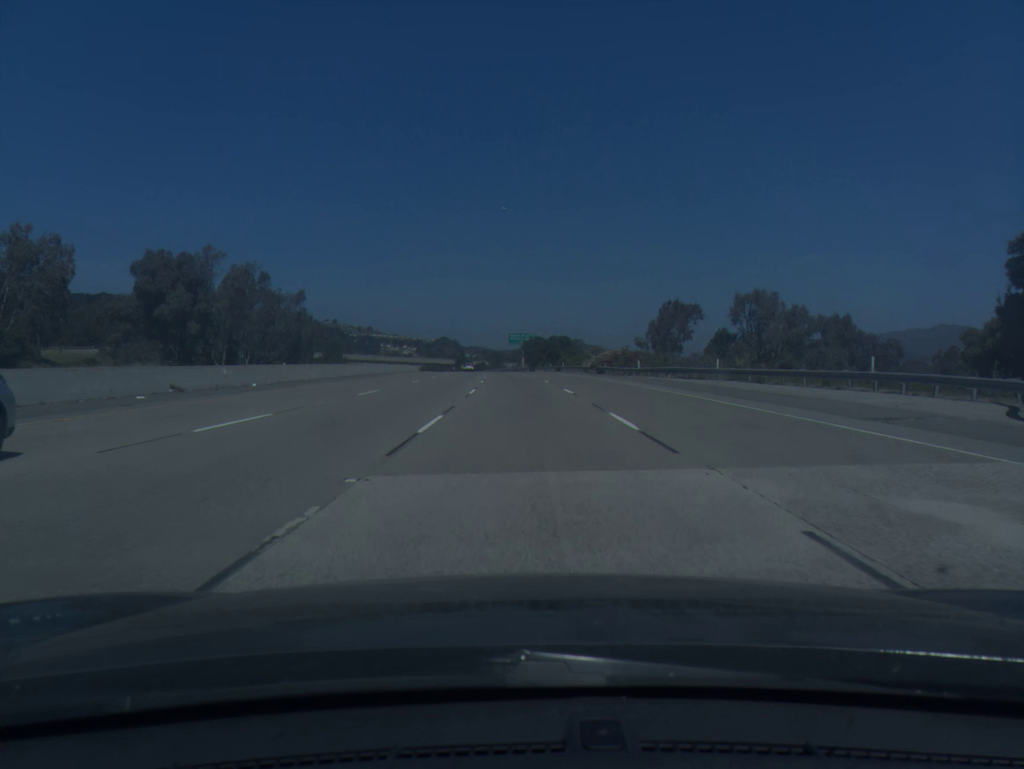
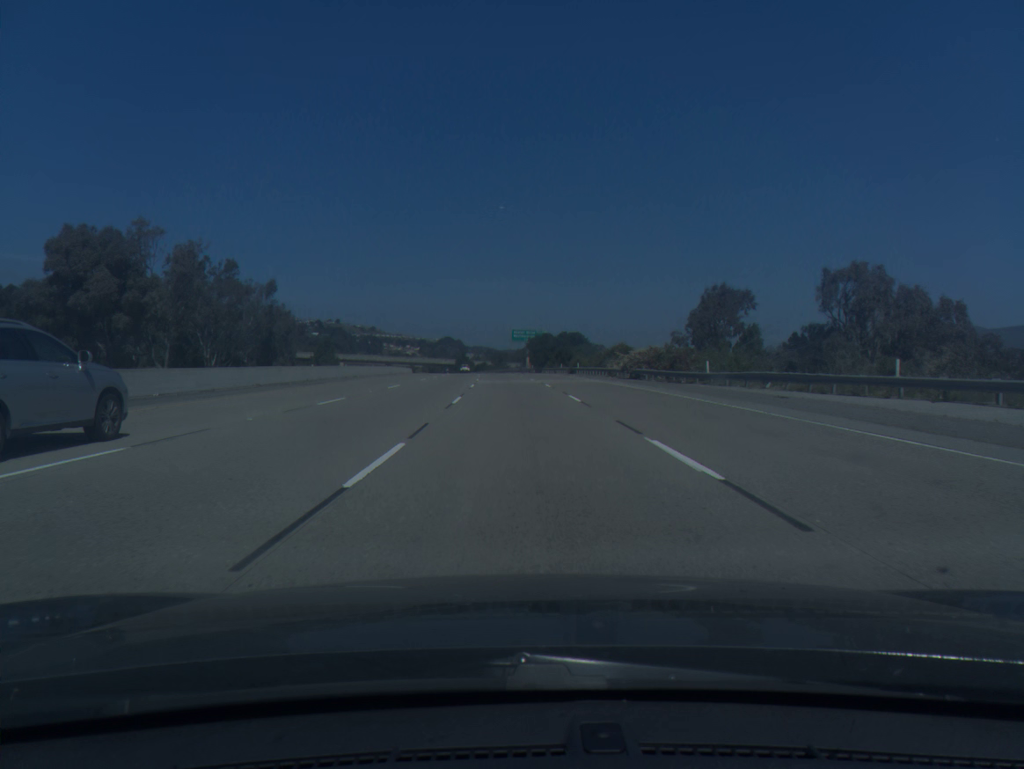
(0.0, +20.1) m; 0°
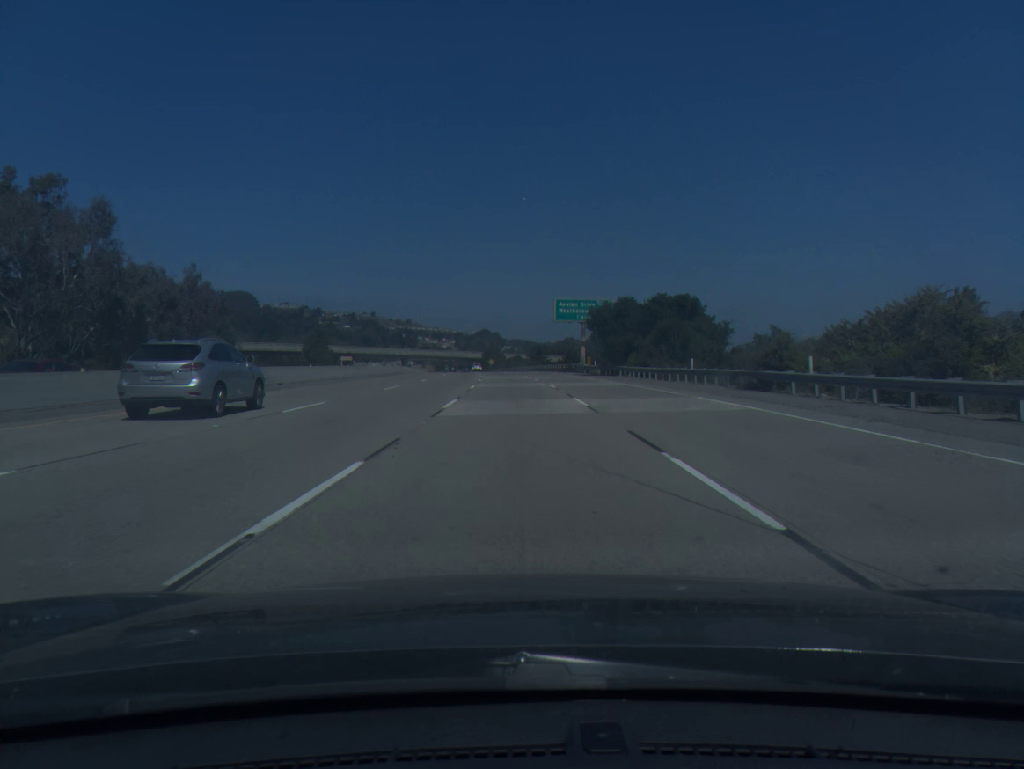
(-1.2, +60.4) m; -3°
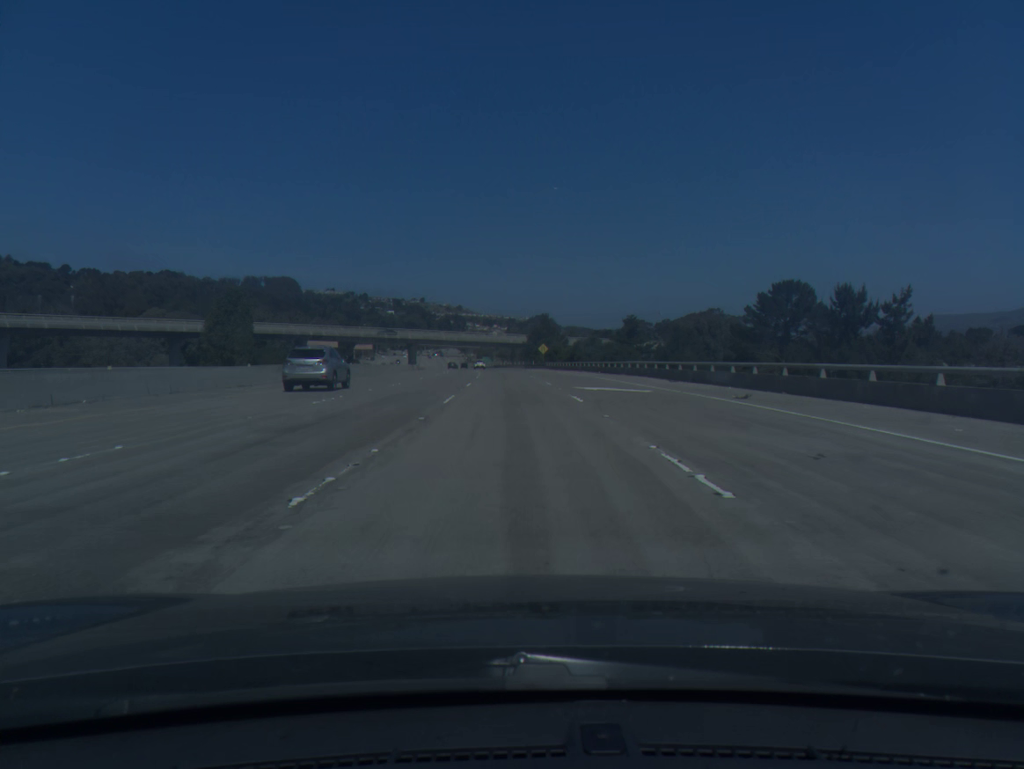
(-3.3, +100.7) m; -4°
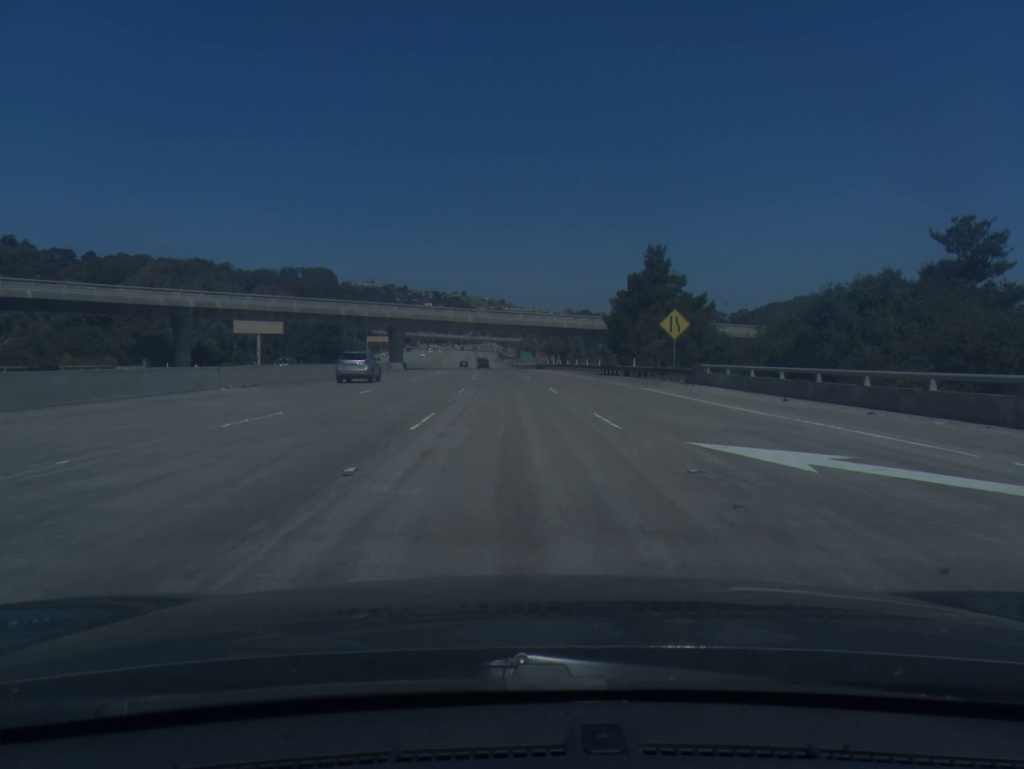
(-2.5, +80.6) m; -3°
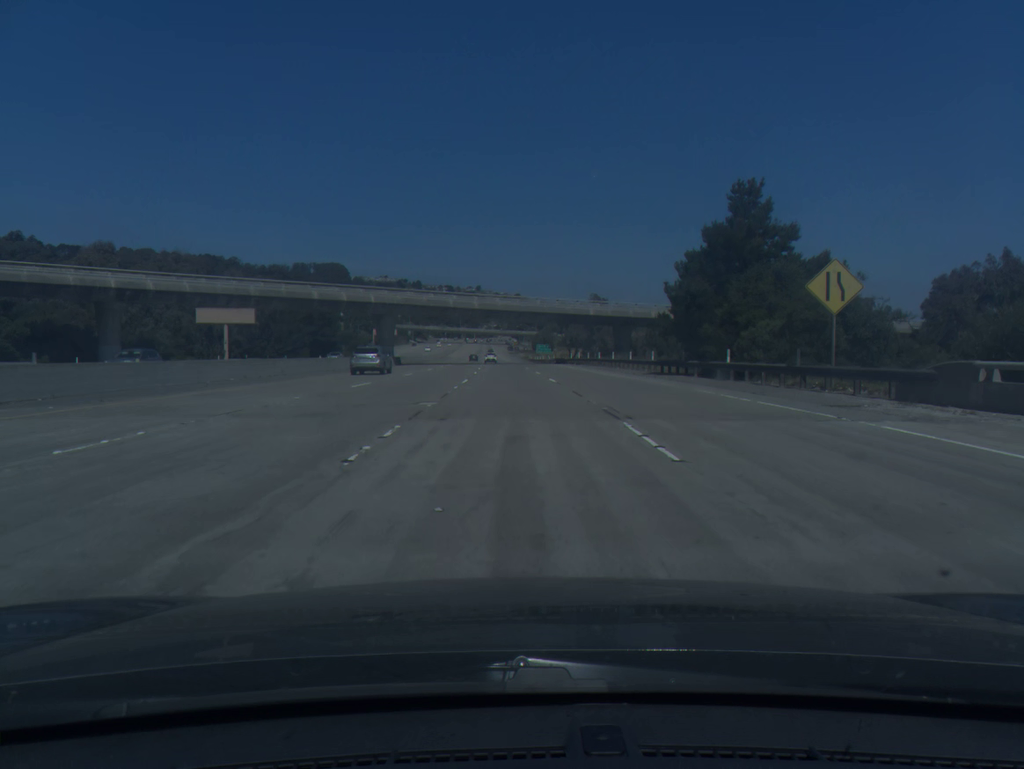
(-0.2, +20.1) m; -1°
